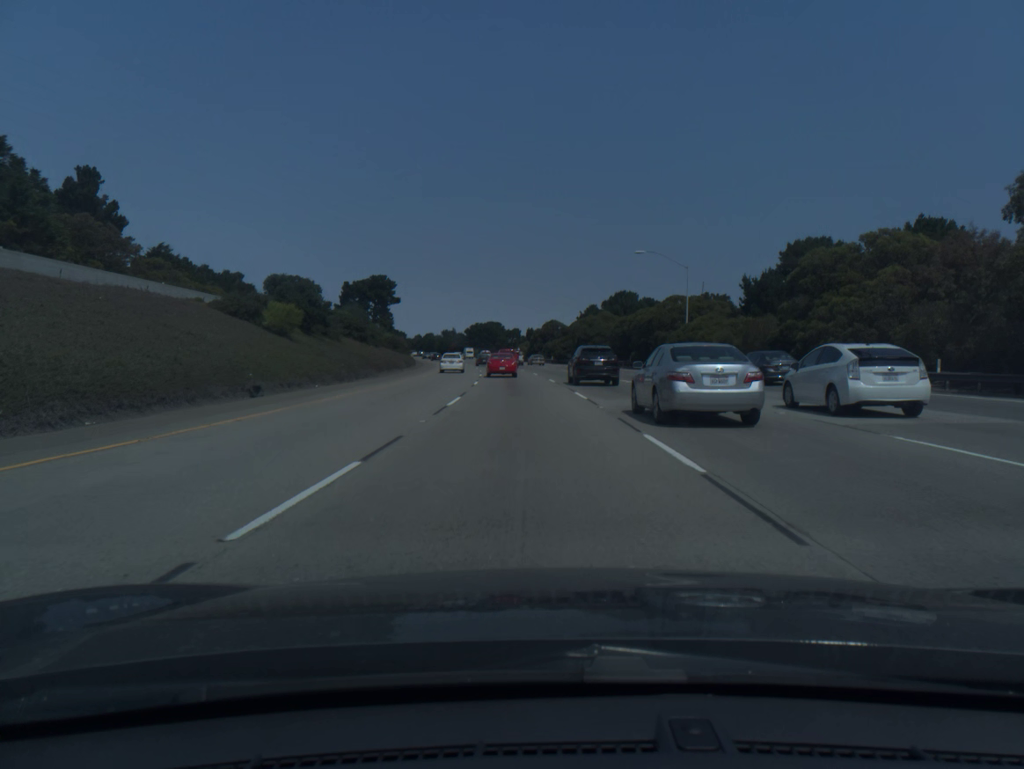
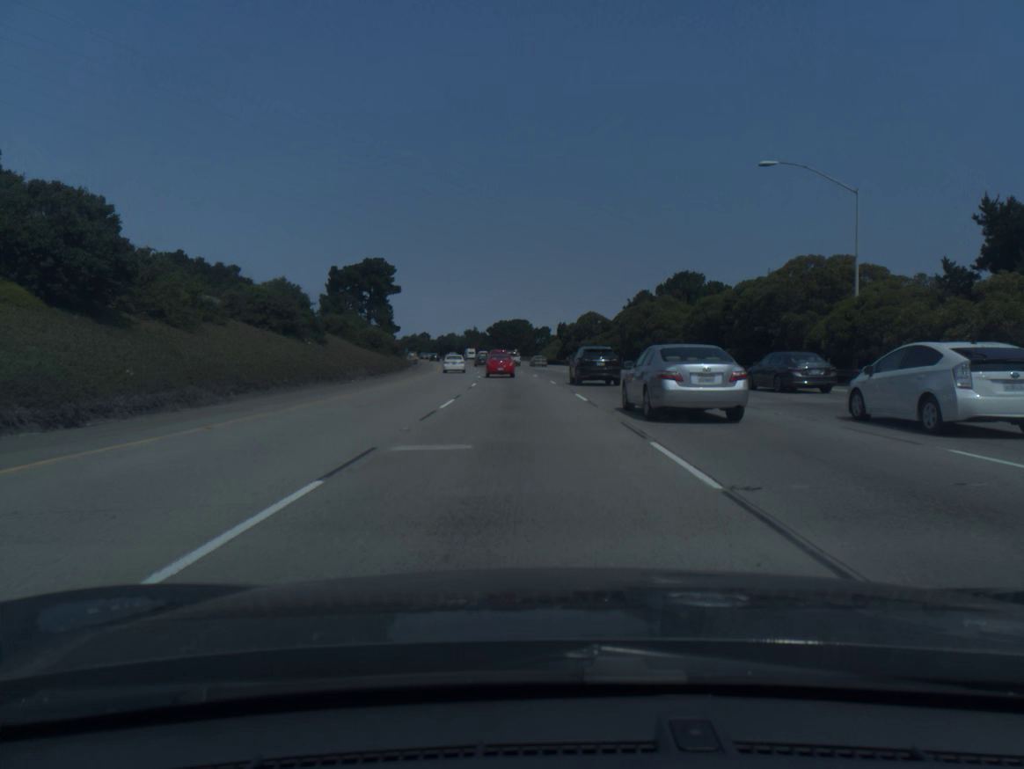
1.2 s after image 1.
(-0.6, +30.5) m; -2°
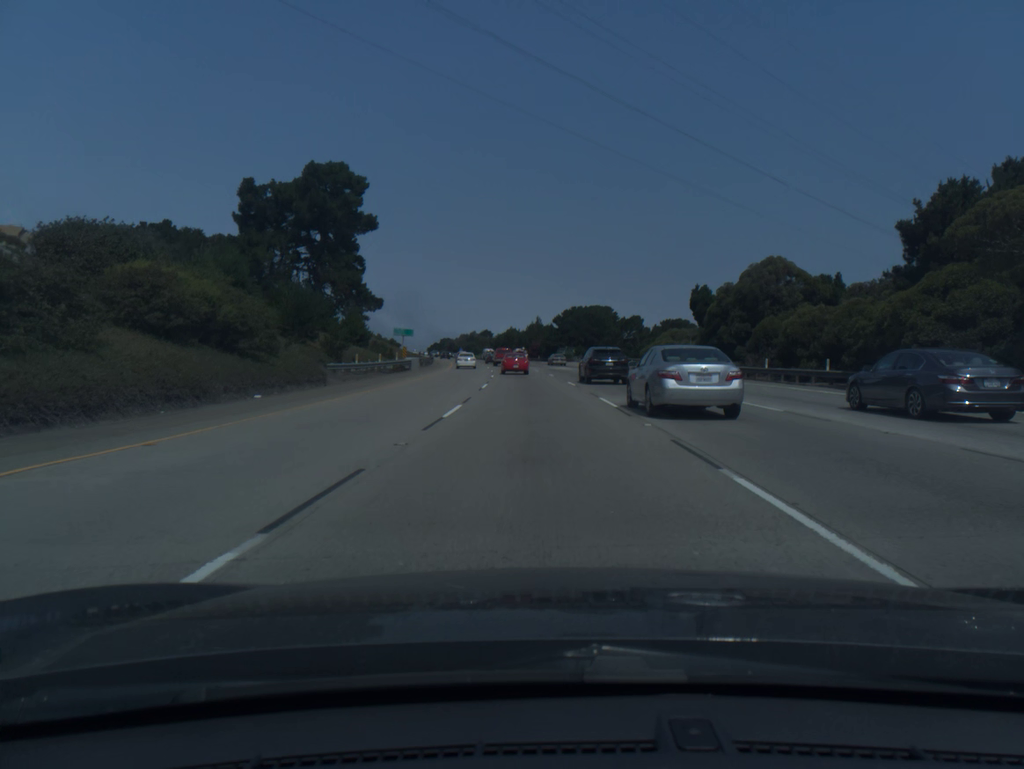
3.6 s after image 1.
(-2.9, +61.3) m; -5°
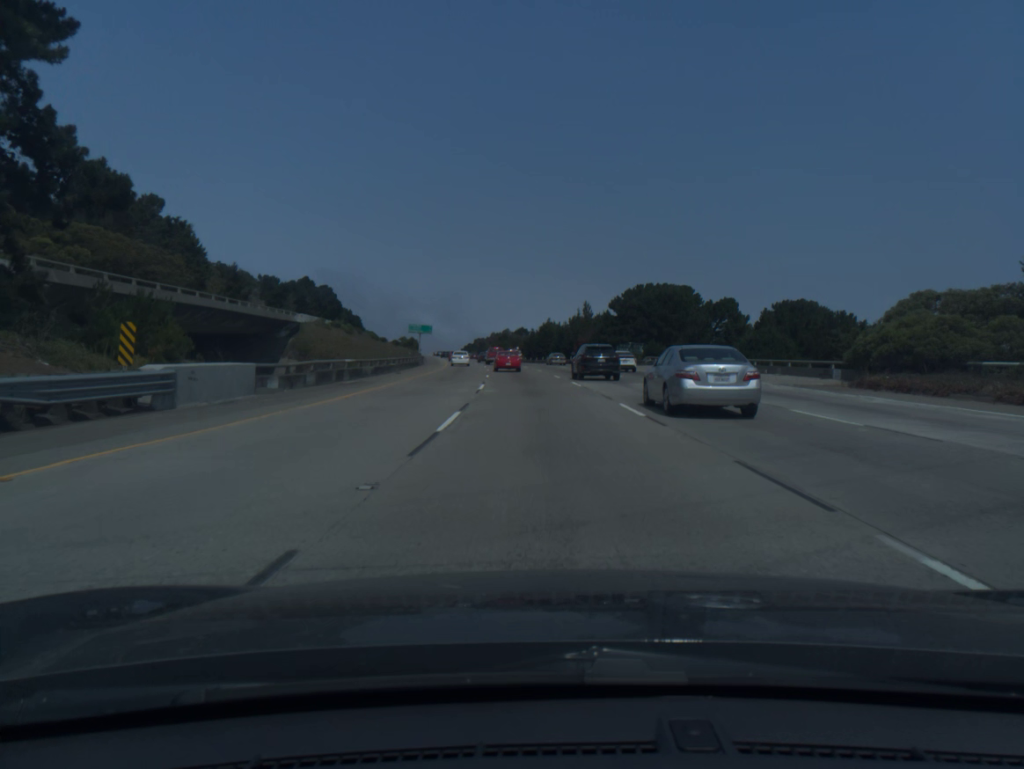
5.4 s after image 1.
(-1.3, +46.9) m; -3°
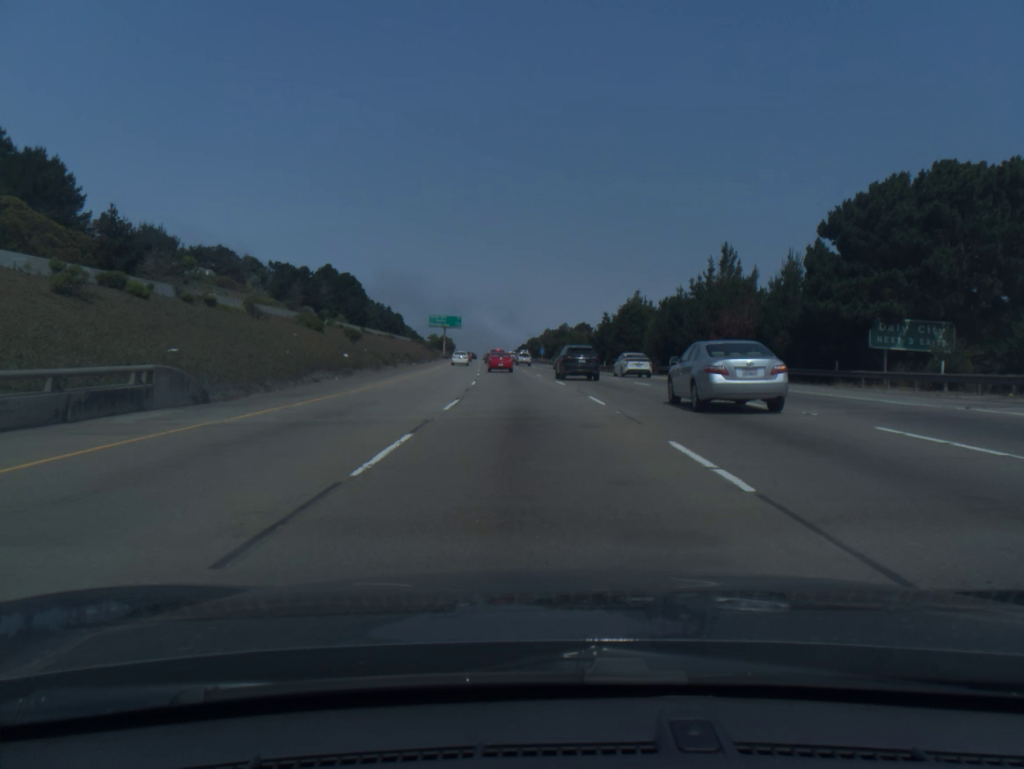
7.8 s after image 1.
(-2.4, +62.8) m; -4°
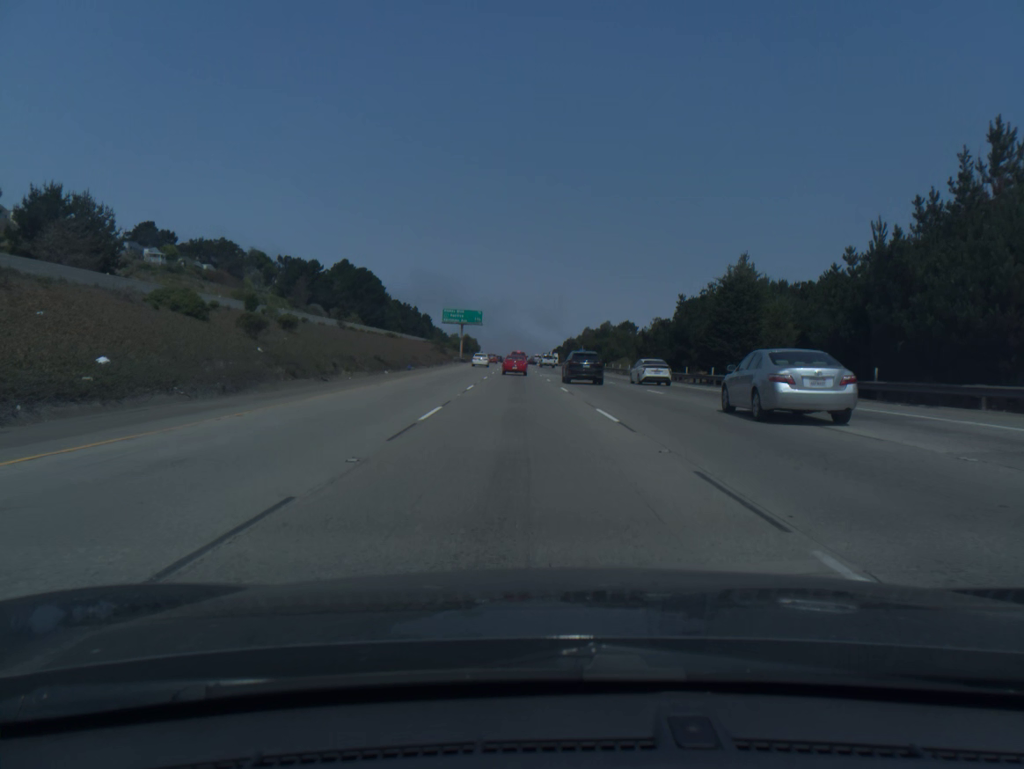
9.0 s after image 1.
(-0.7, +31.6) m; -3°
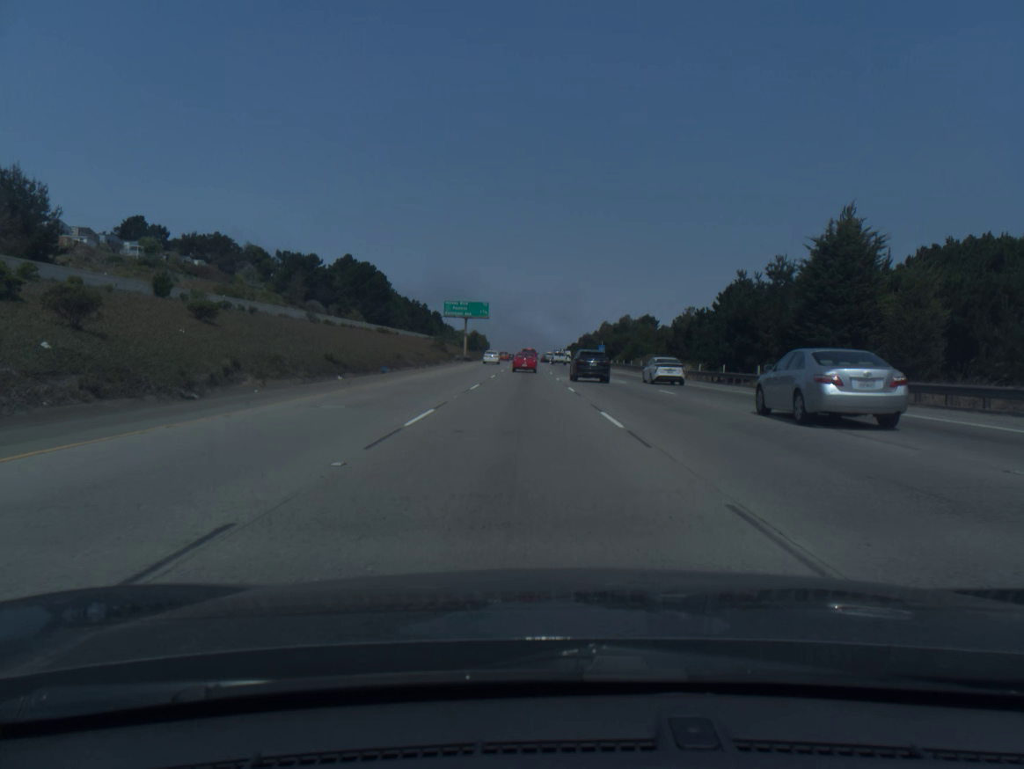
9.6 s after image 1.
(-0.1, +15.9) m; -1°
